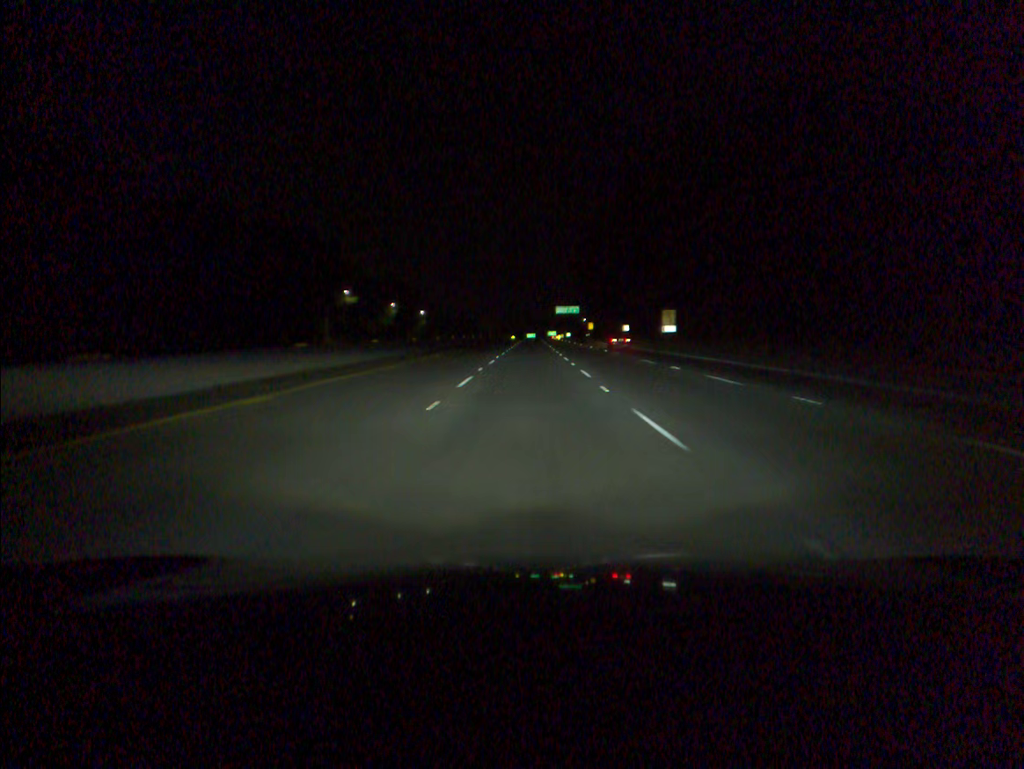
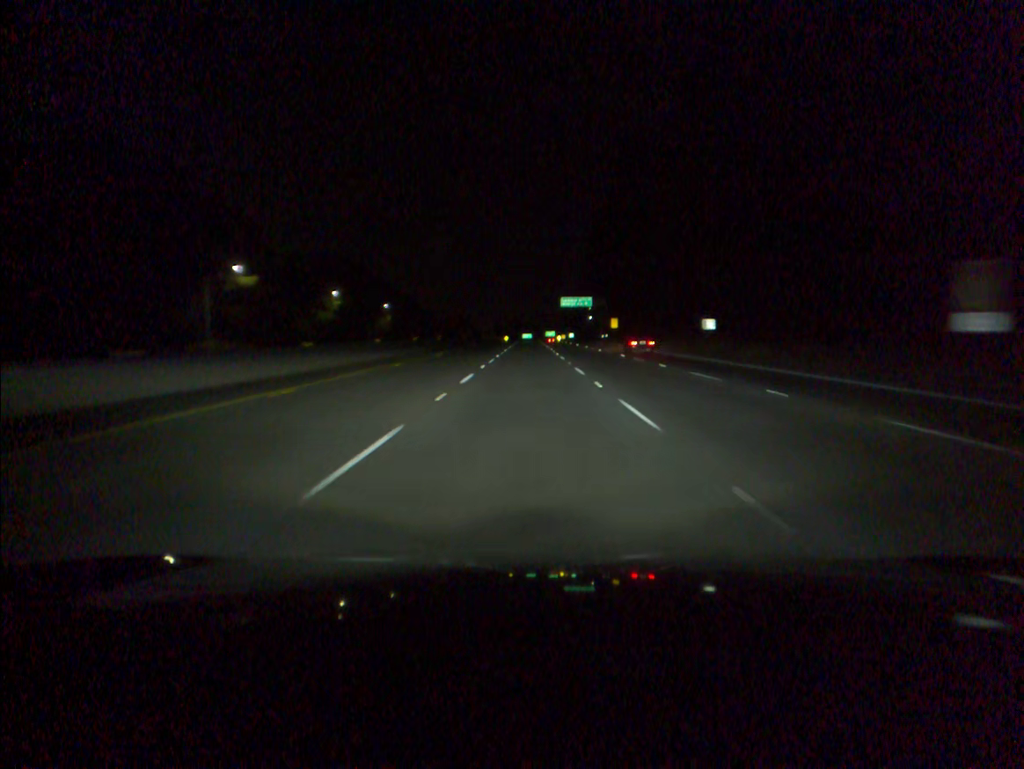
(+0.1, +56.7) m; 0°
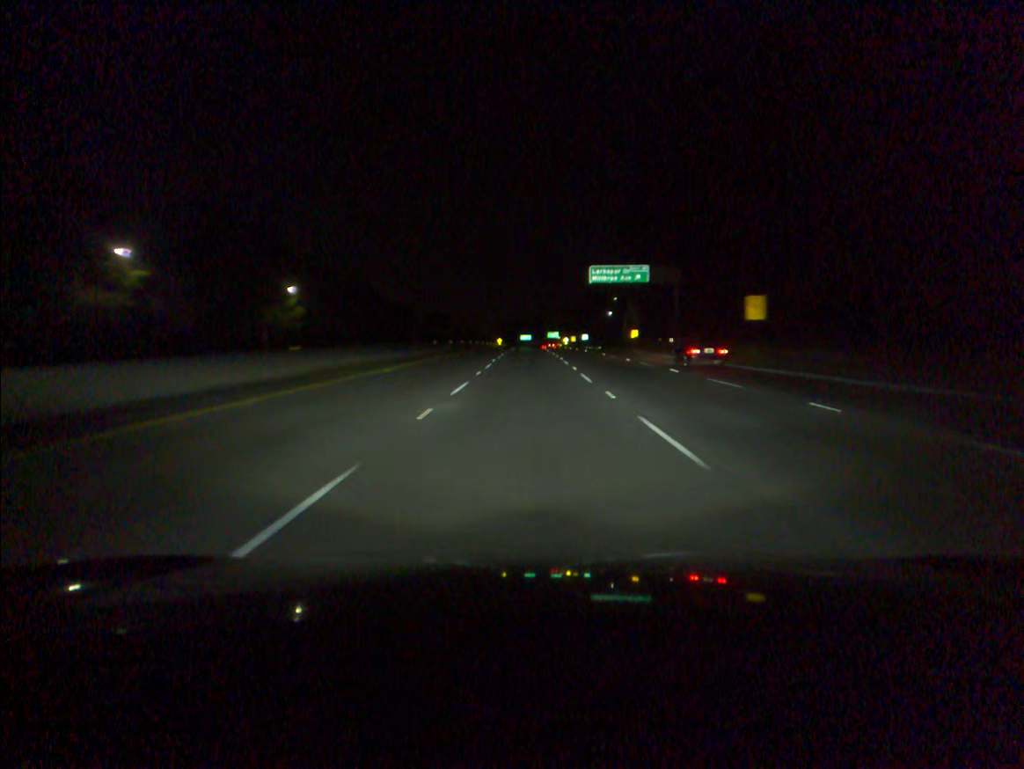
(+0.1, +75.8) m; 0°
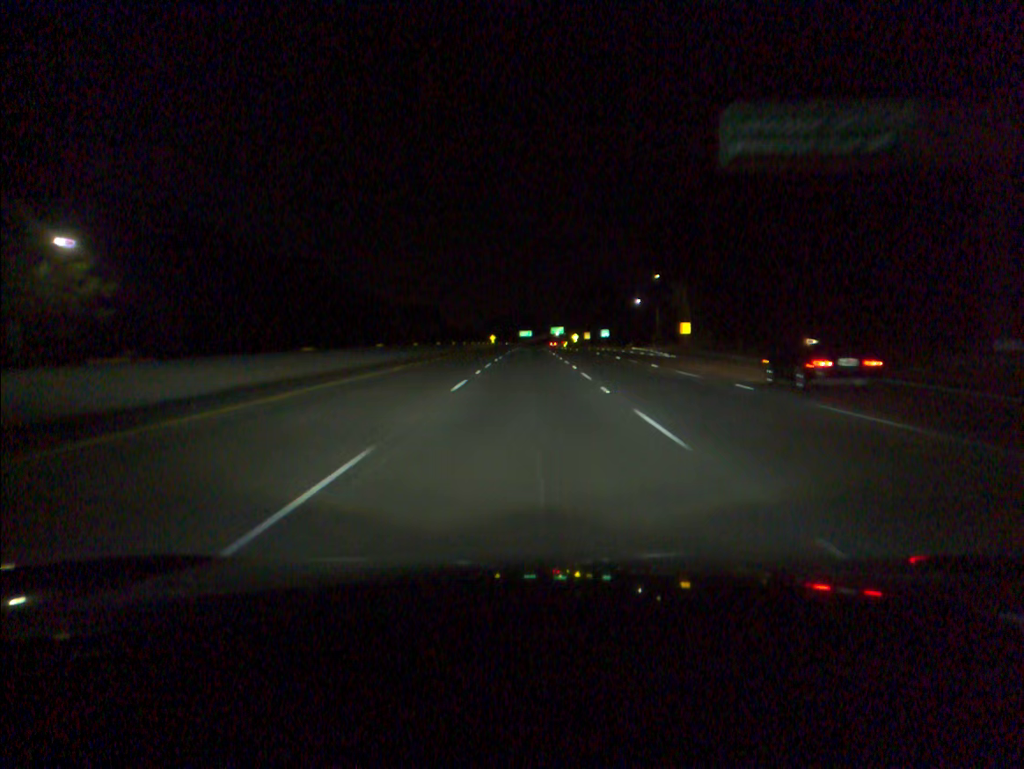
(0.0, +57.0) m; 0°
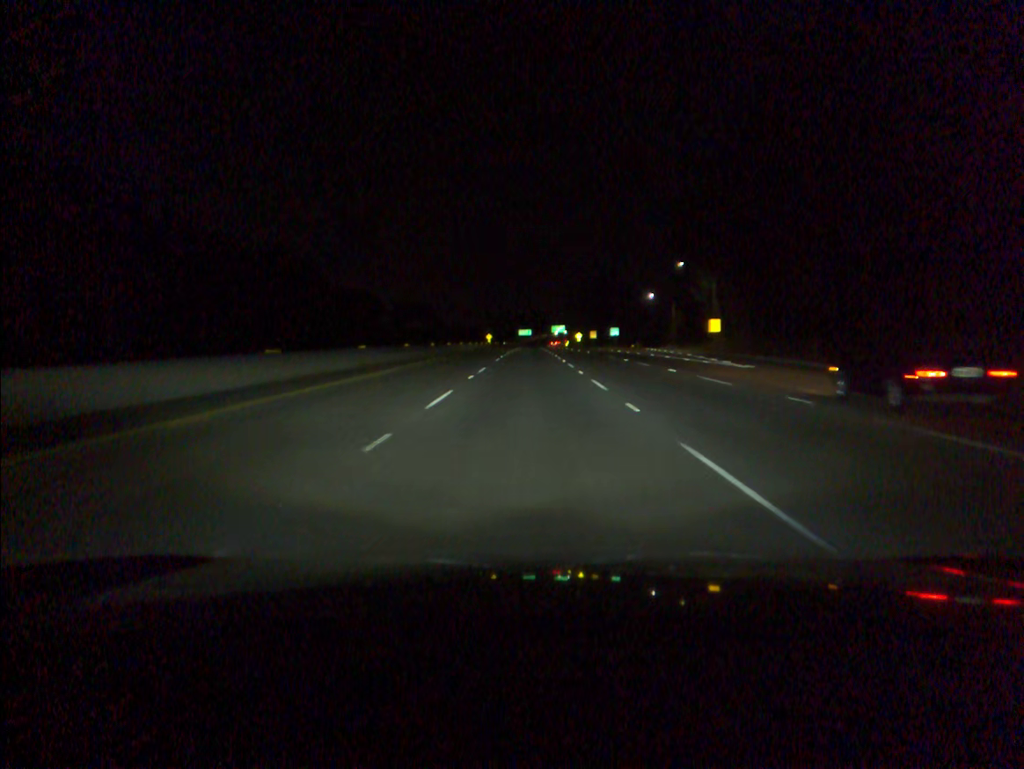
(0.0, +19.1) m; 0°
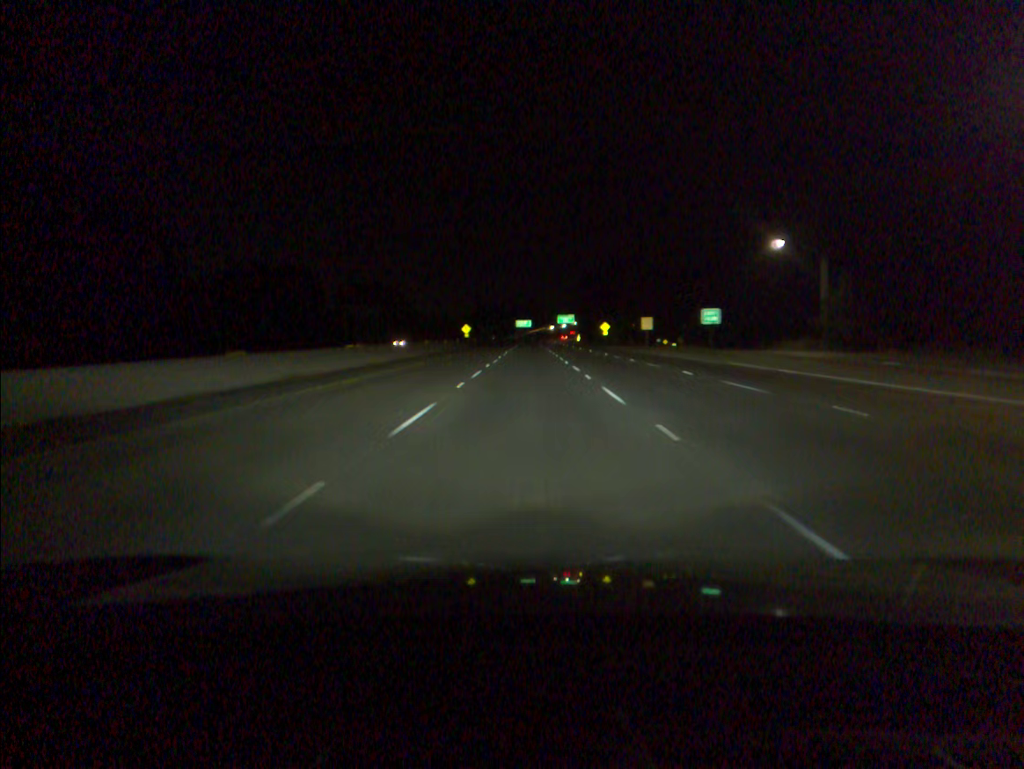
(0.0, +76.6) m; 0°
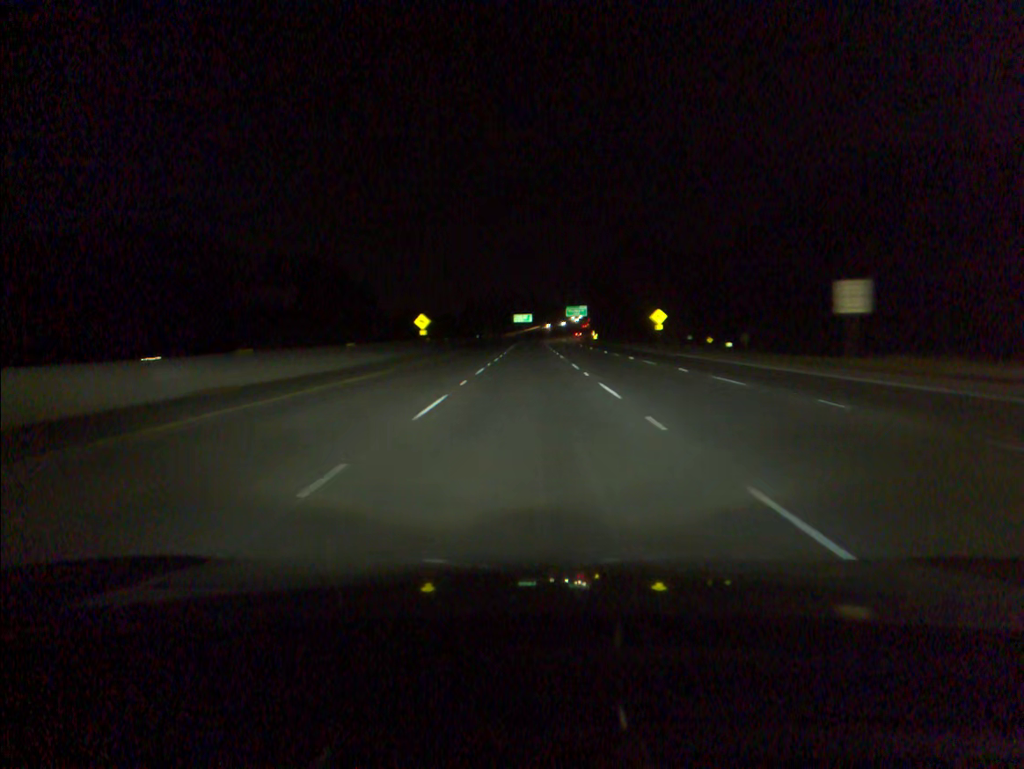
(0.0, +57.5) m; 0°
